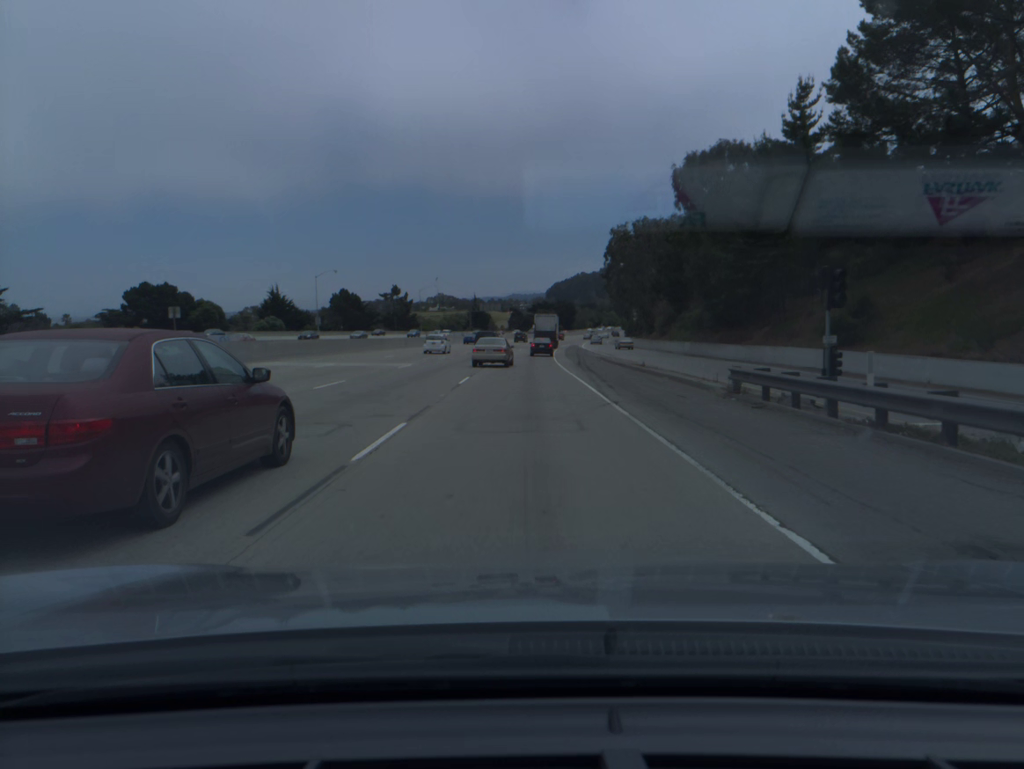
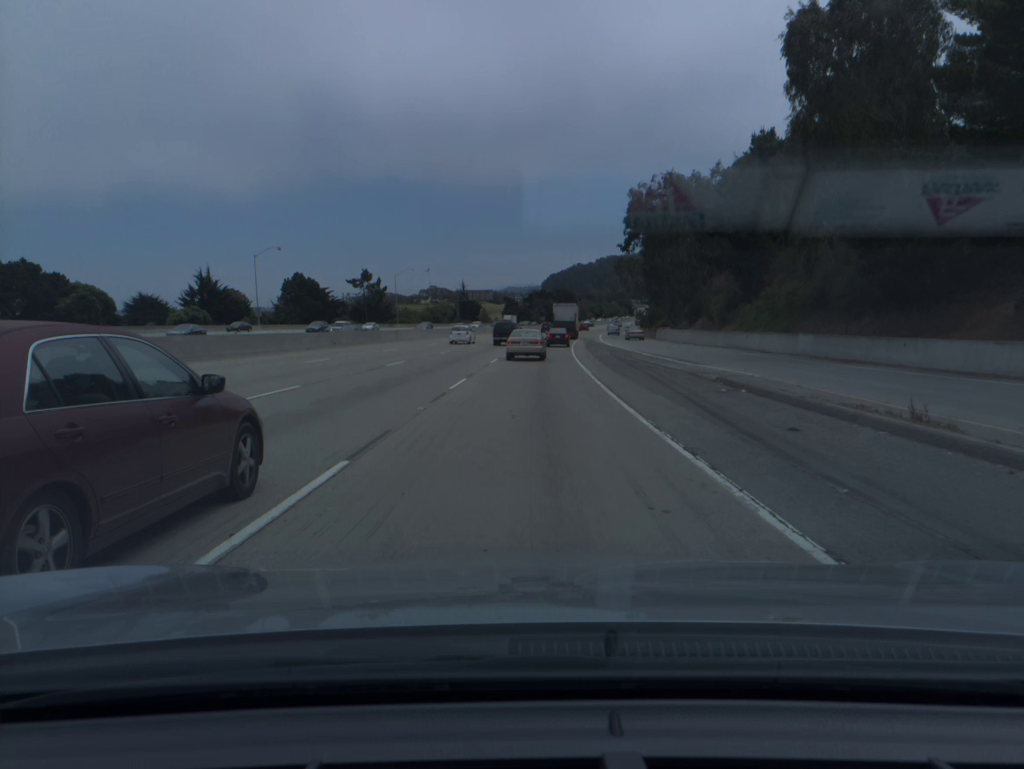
(0.0, +33.8) m; 0°
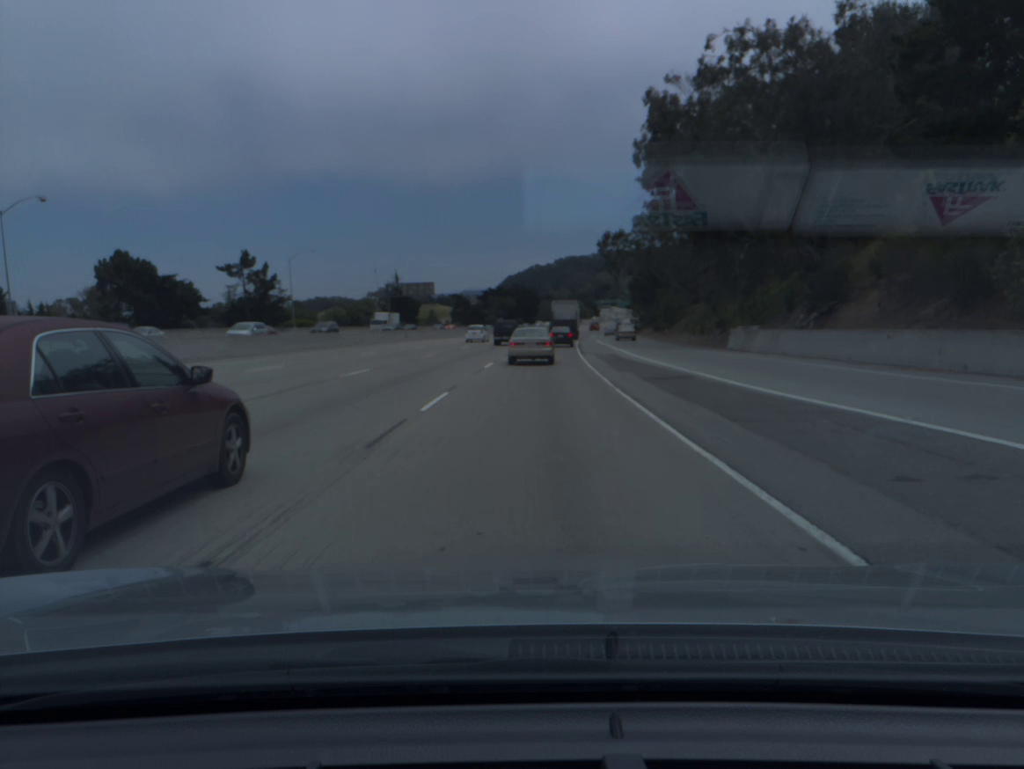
(+1.1, +49.4) m; +3°
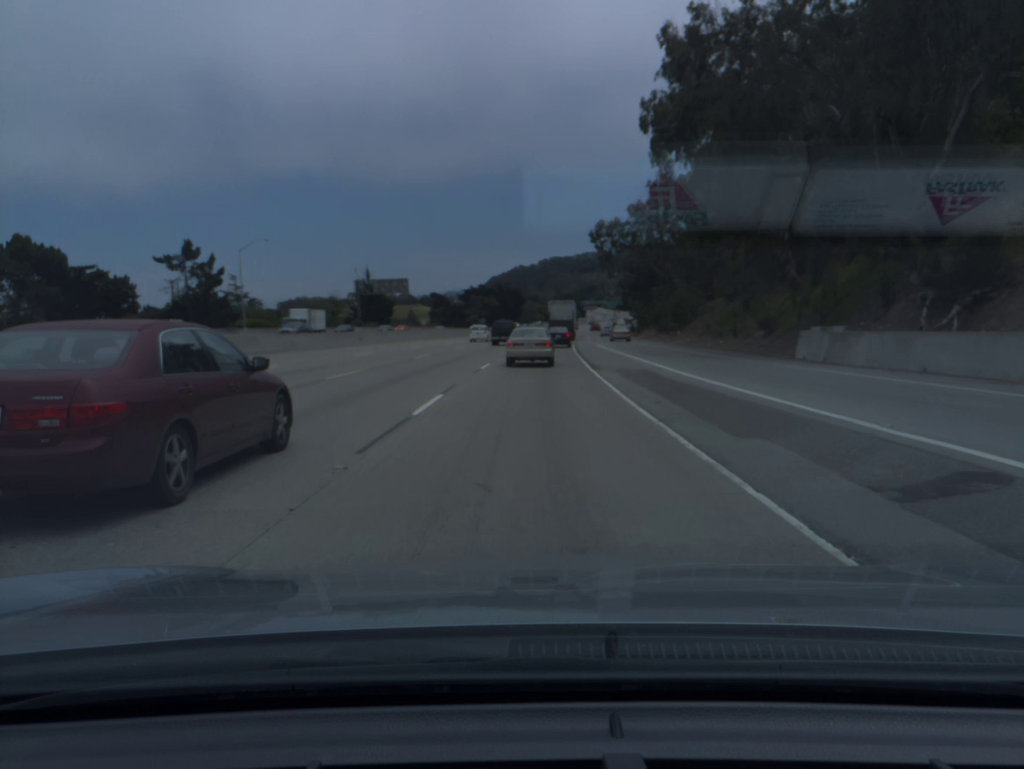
(+0.1, +15.3) m; +1°
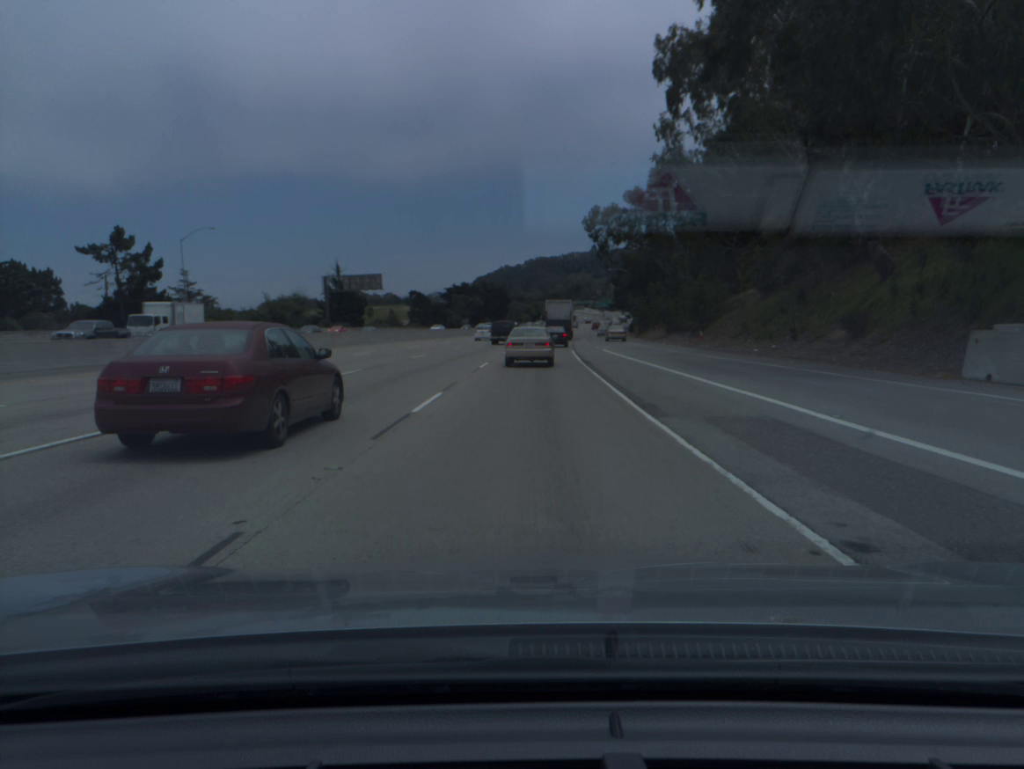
(+0.1, +14.4) m; +1°
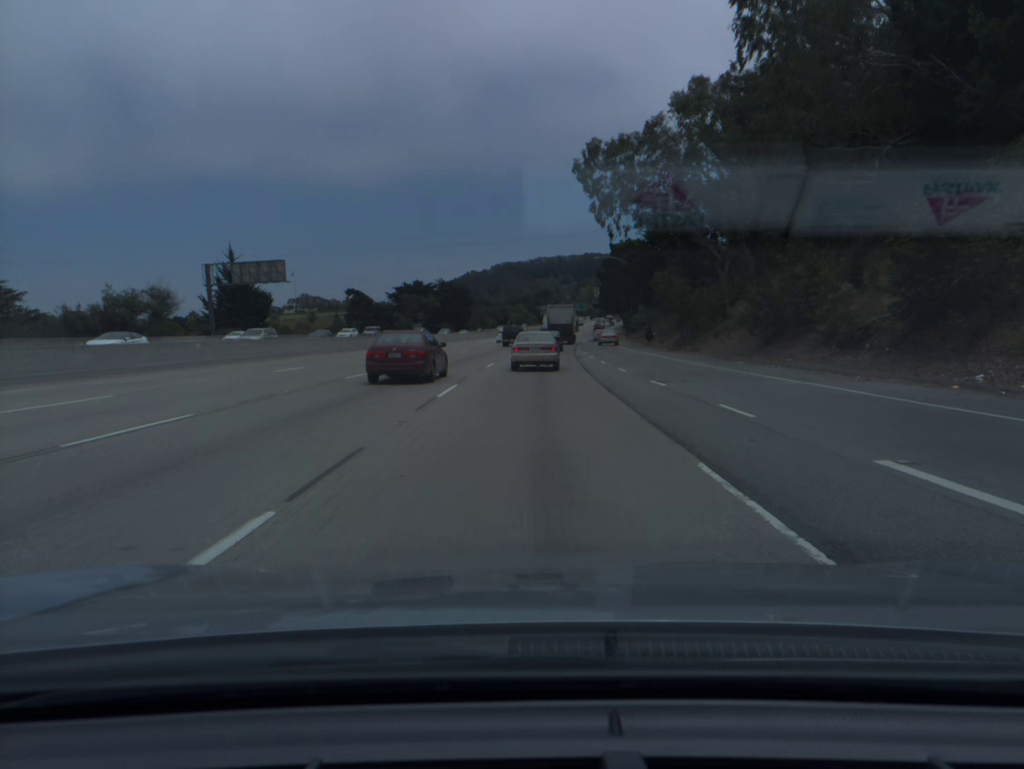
(+0.8, +39.8) m; +2°
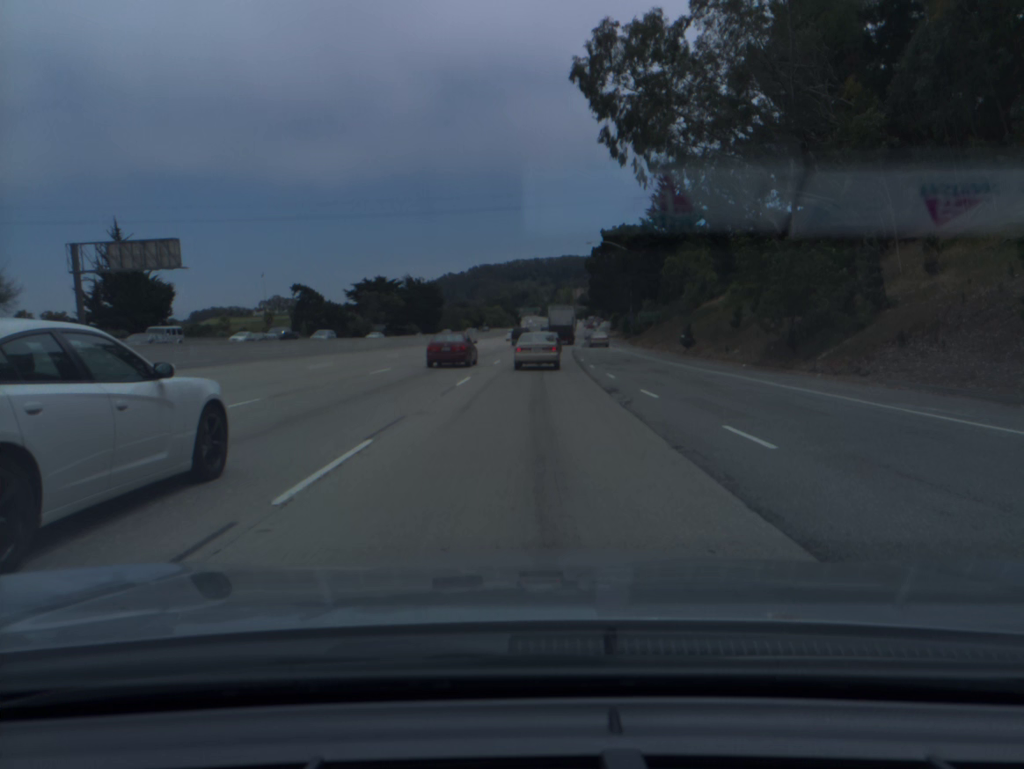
(+0.4, +25.1) m; +2°
